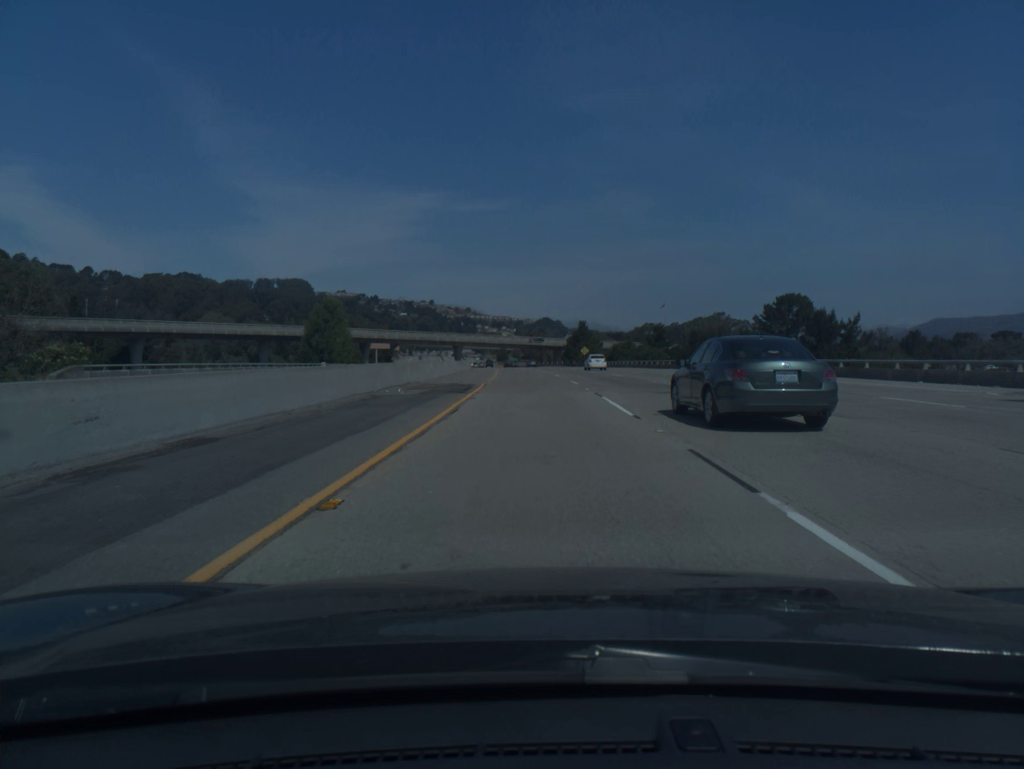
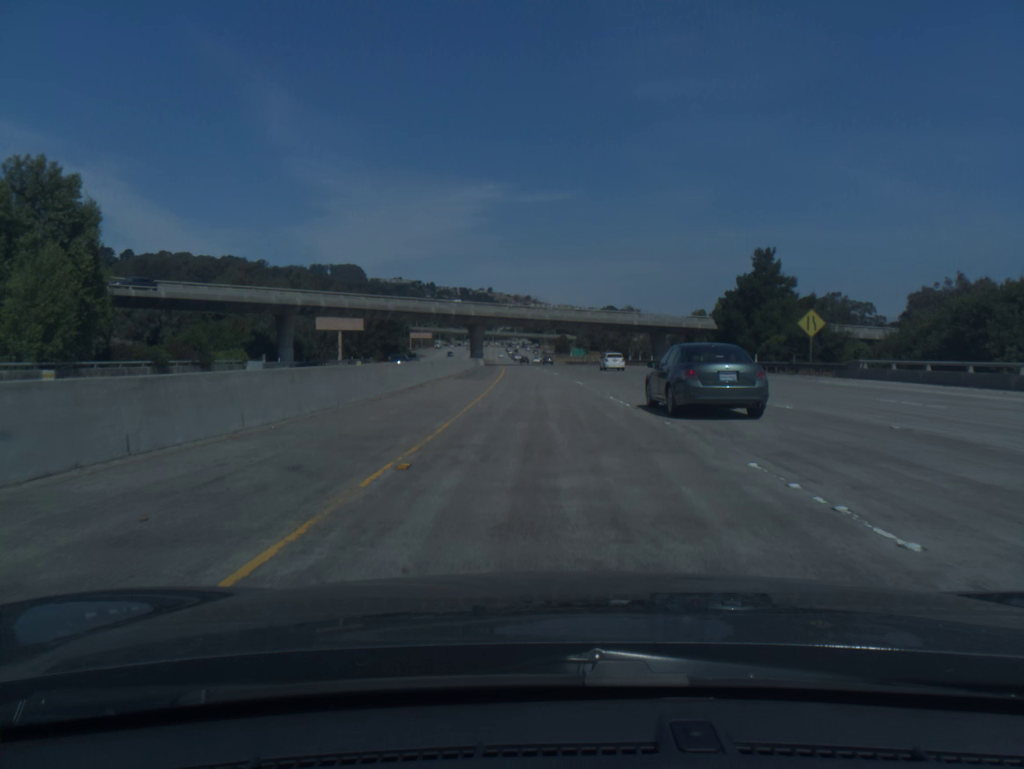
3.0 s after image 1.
(-4.0, +100.5) m; -4°
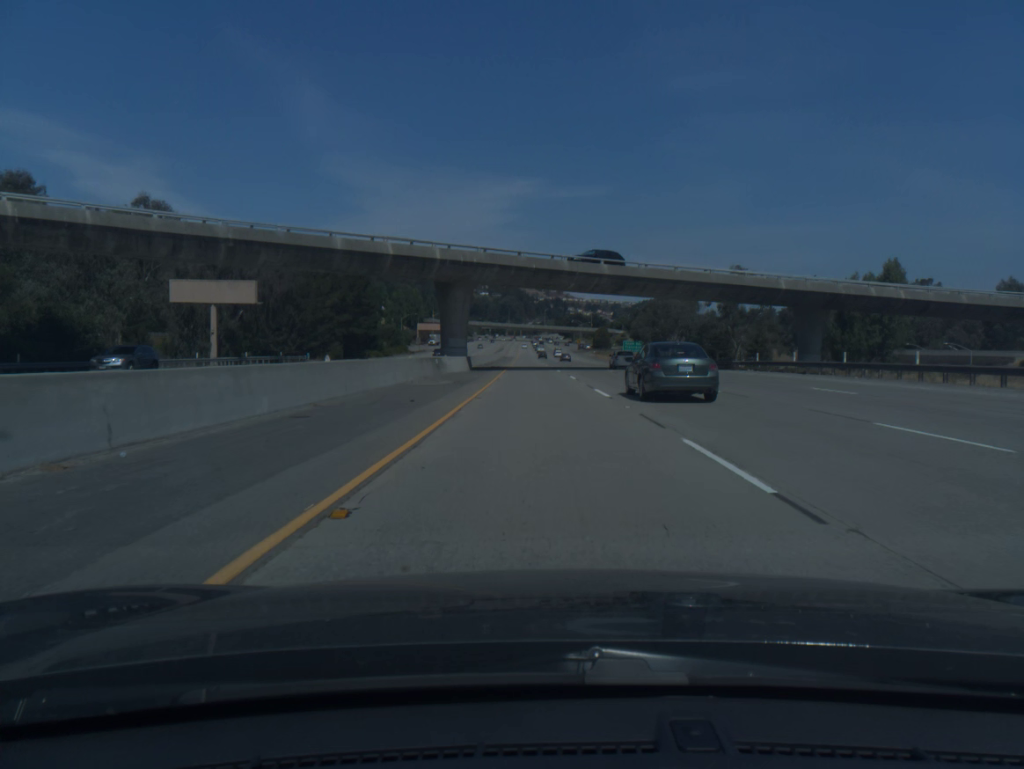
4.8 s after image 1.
(-1.2, +60.4) m; -2°
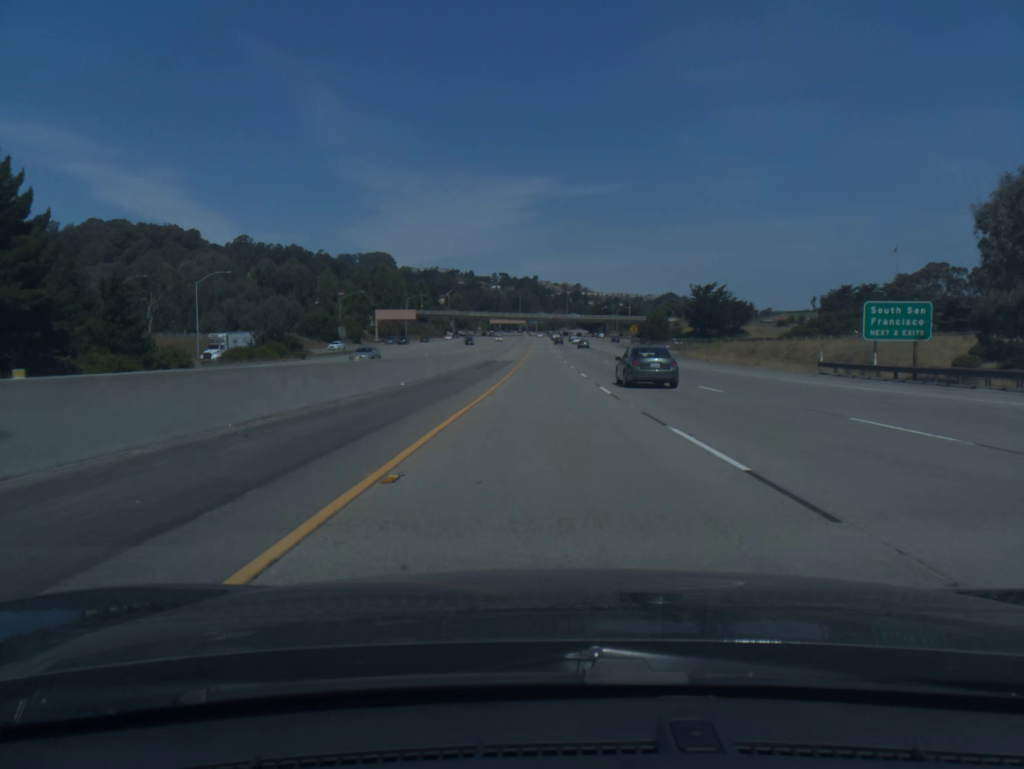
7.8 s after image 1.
(-1.8, +100.7) m; -1°
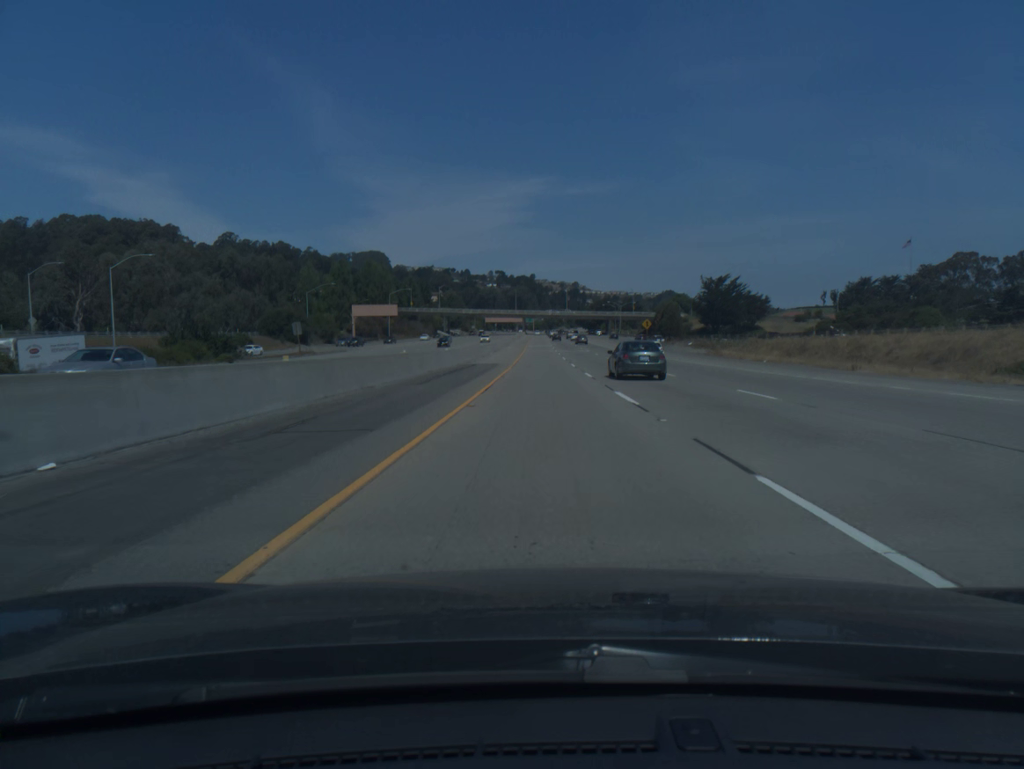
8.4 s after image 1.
(0.0, +20.2) m; 0°
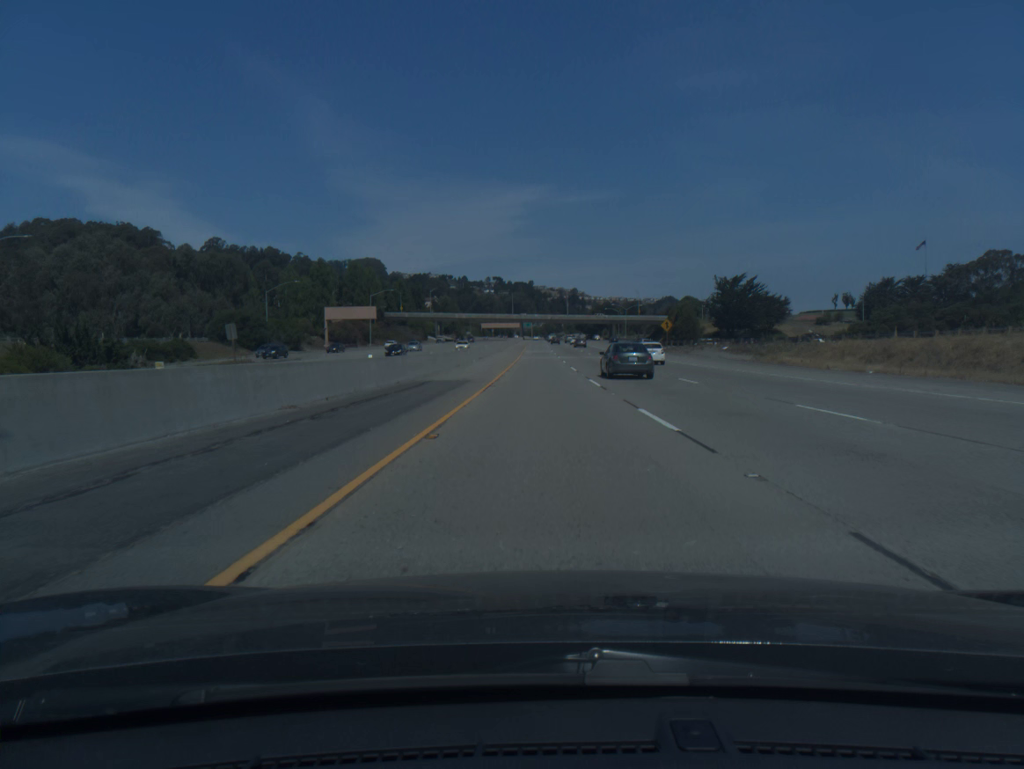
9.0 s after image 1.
(0.0, +20.1) m; 0°
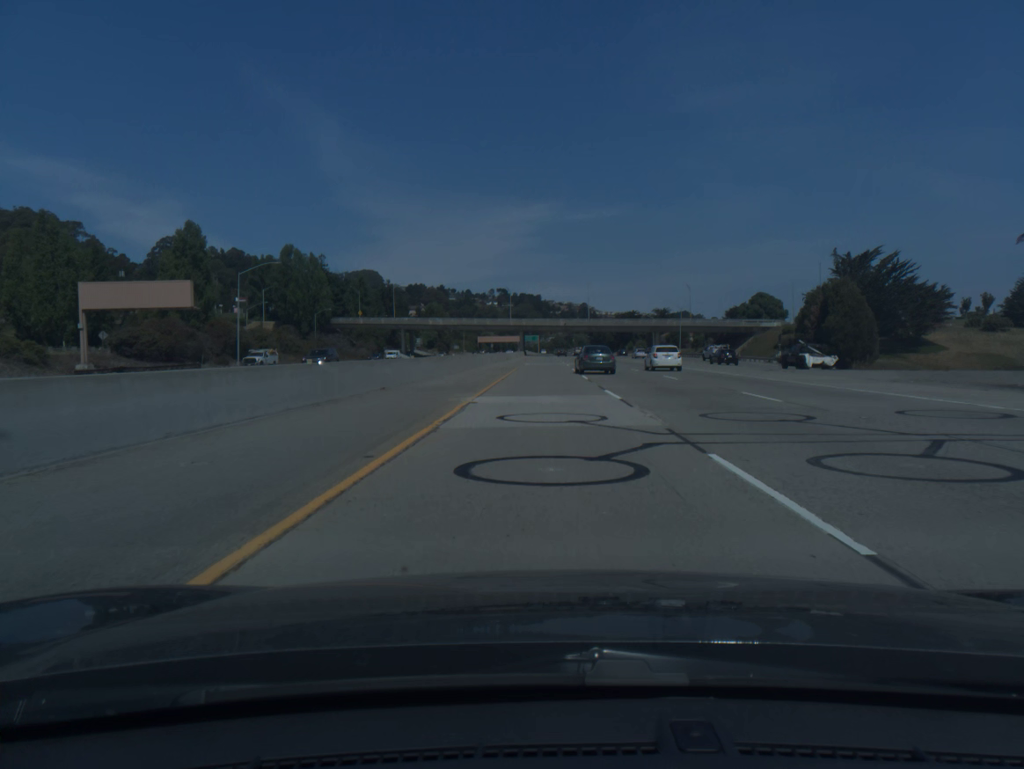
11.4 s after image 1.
(-0.2, +80.3) m; 0°
